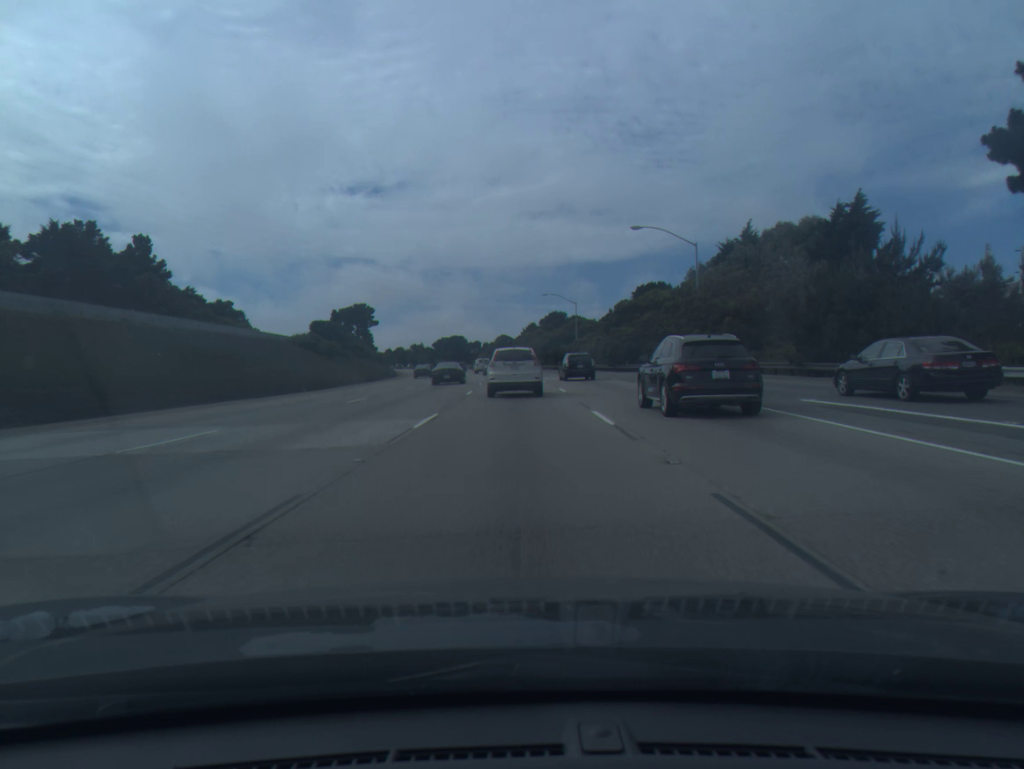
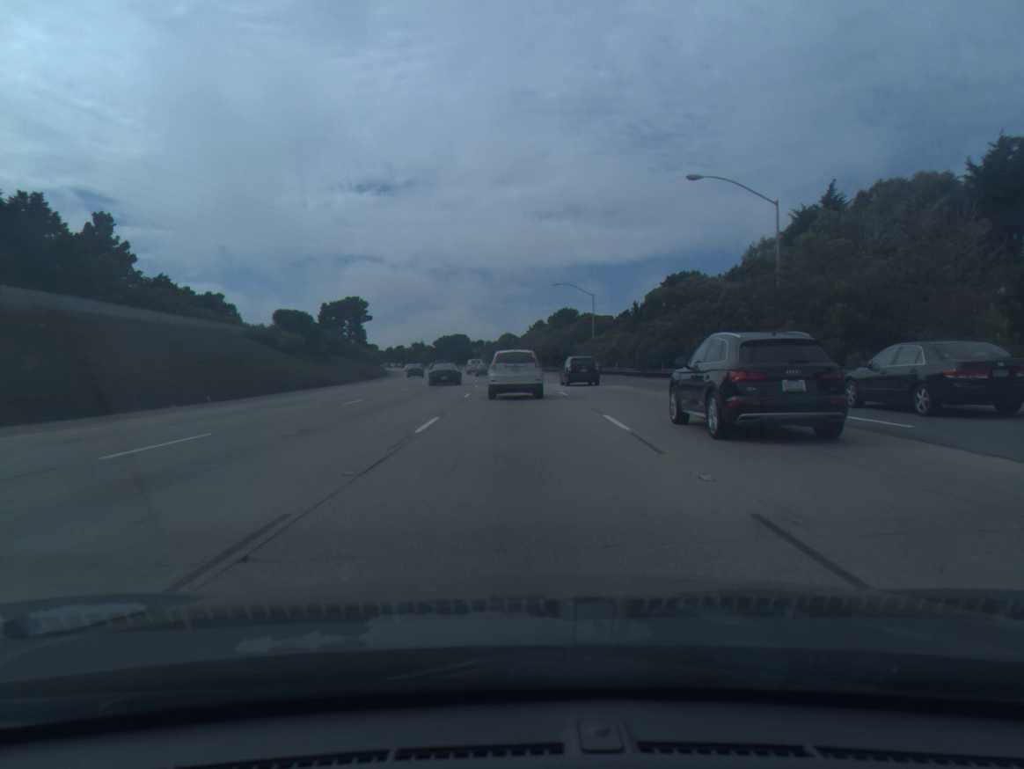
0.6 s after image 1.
(-0.1, +15.6) m; 0°
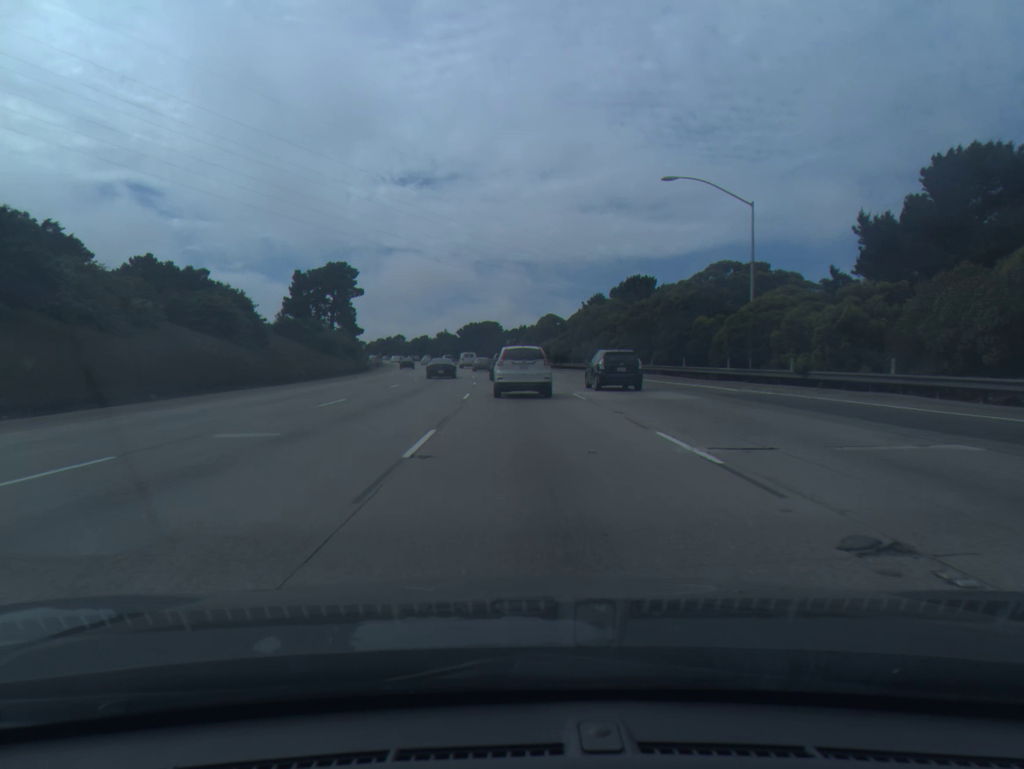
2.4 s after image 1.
(-1.0, +47.9) m; -3°
